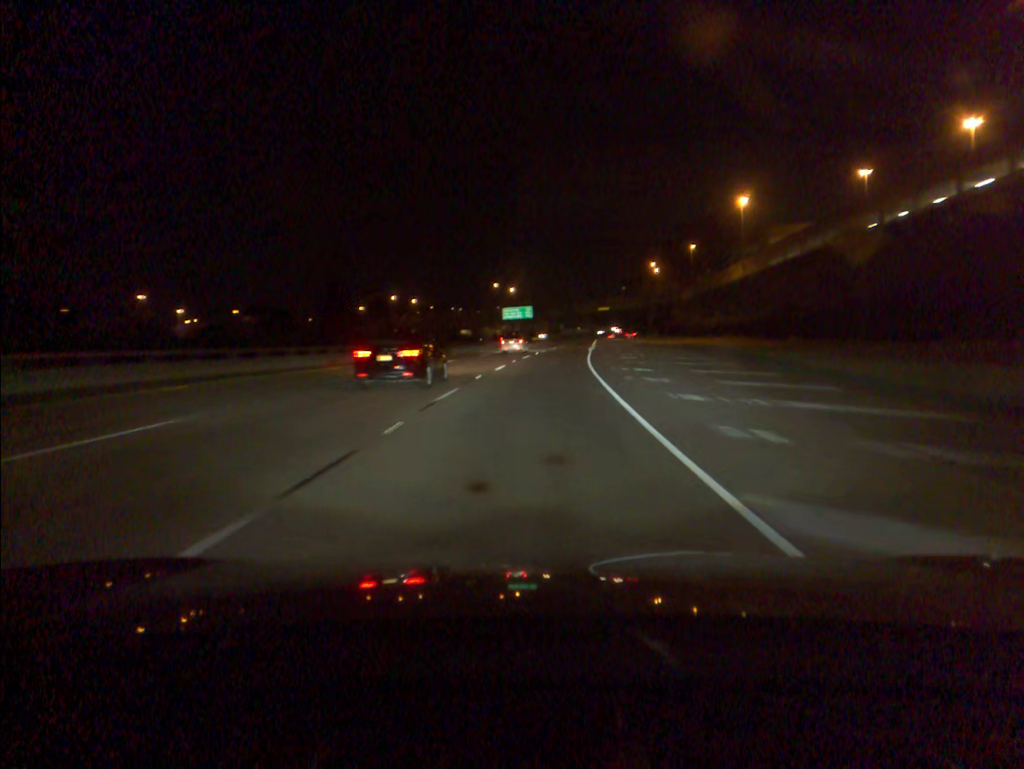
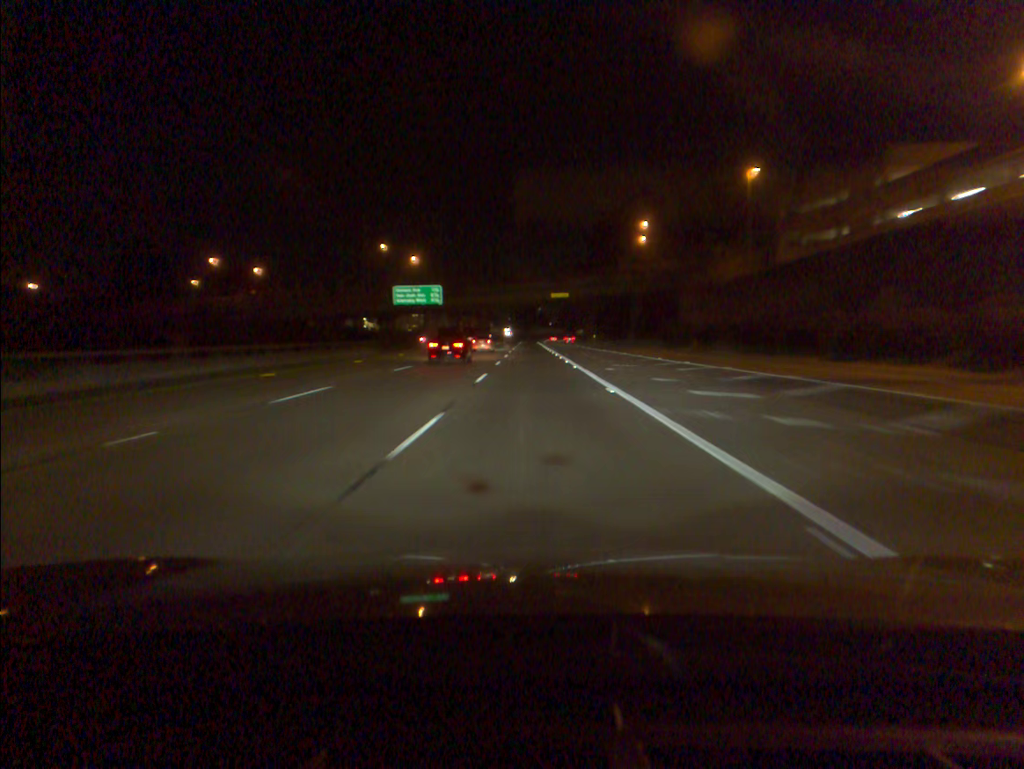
(+3.3, +64.0) m; +5°
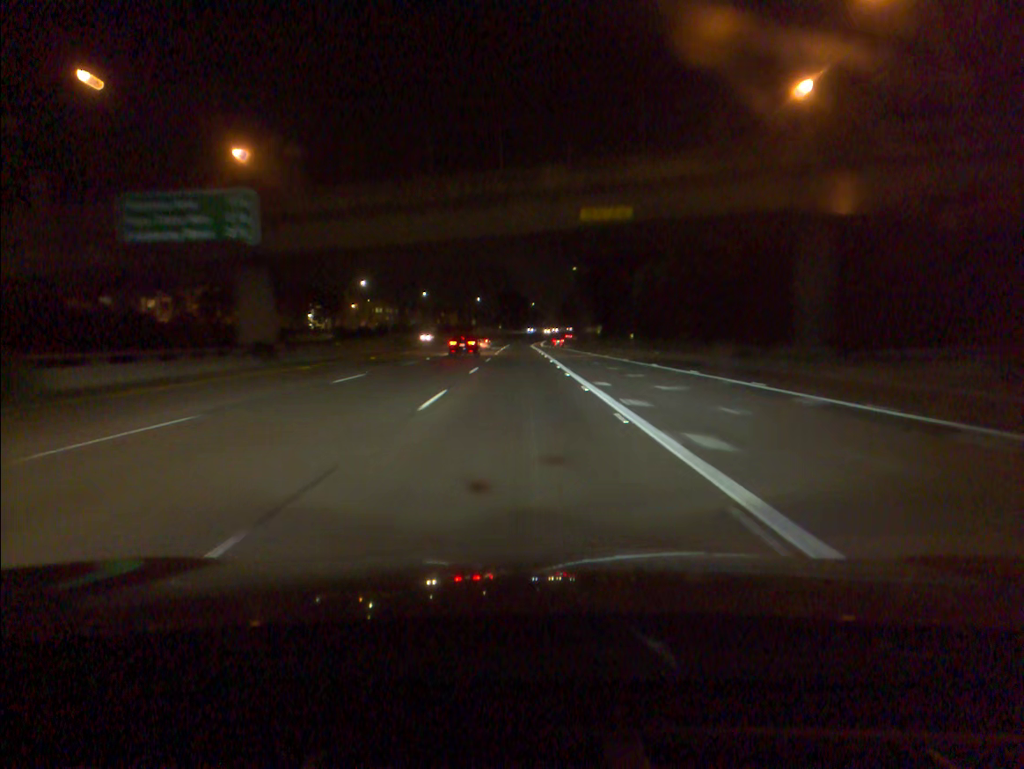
(+0.8, +65.0) m; +1°
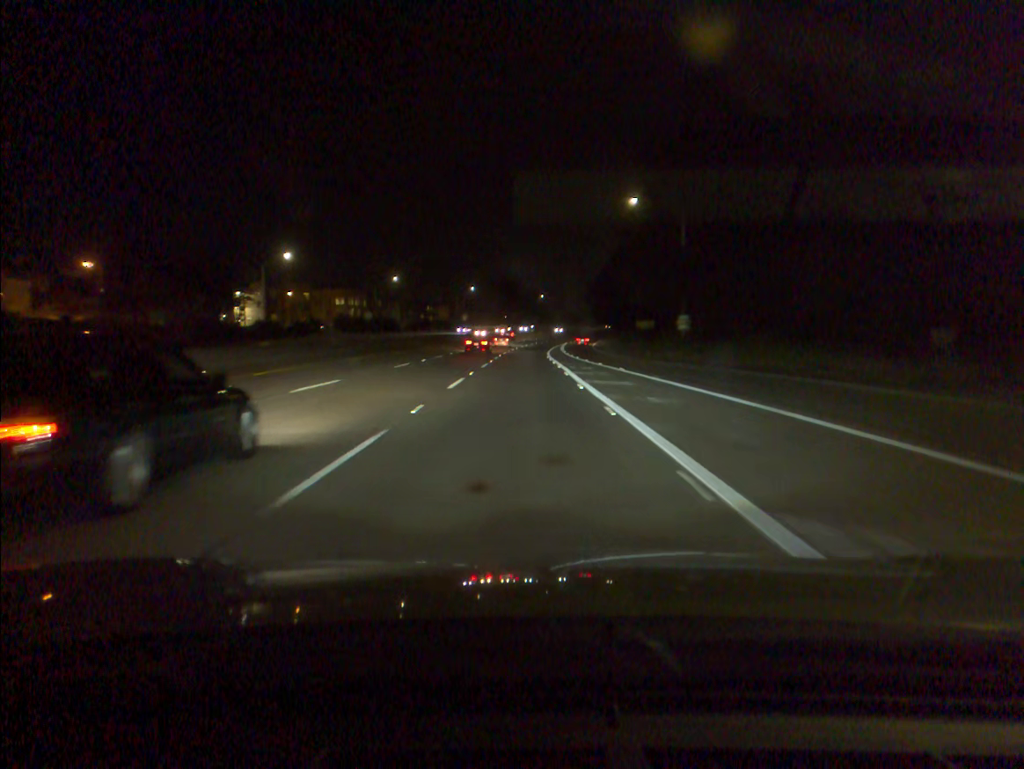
(-0.3, +65.6) m; -1°
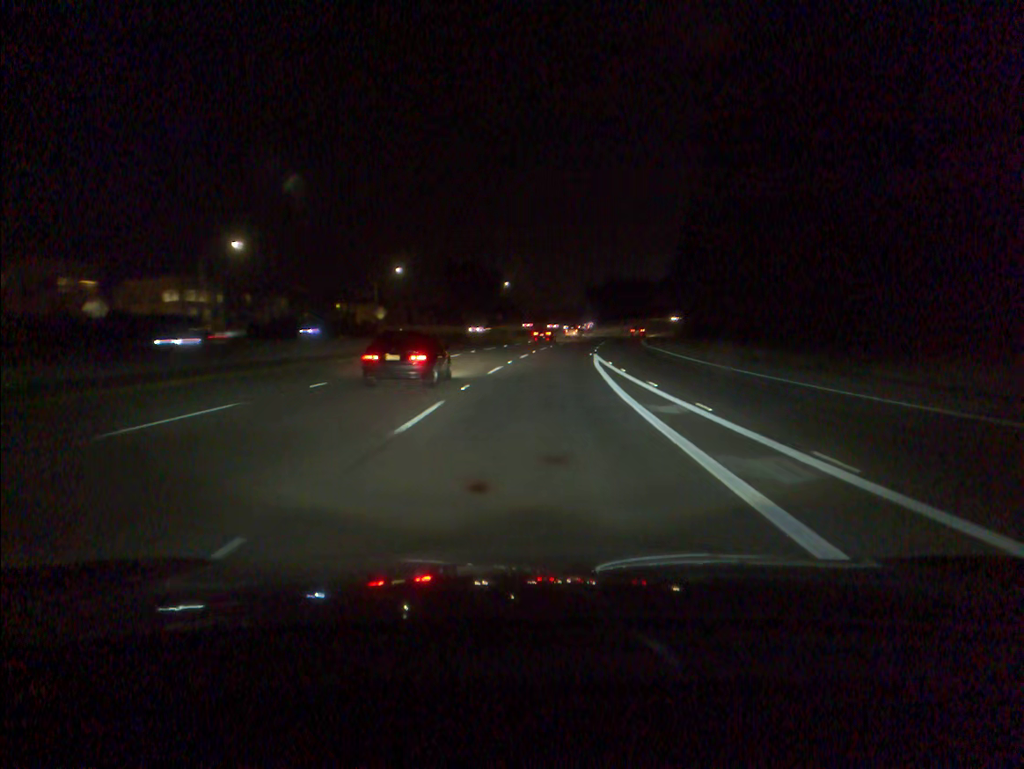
(+0.8, +82.0) m; +3°
